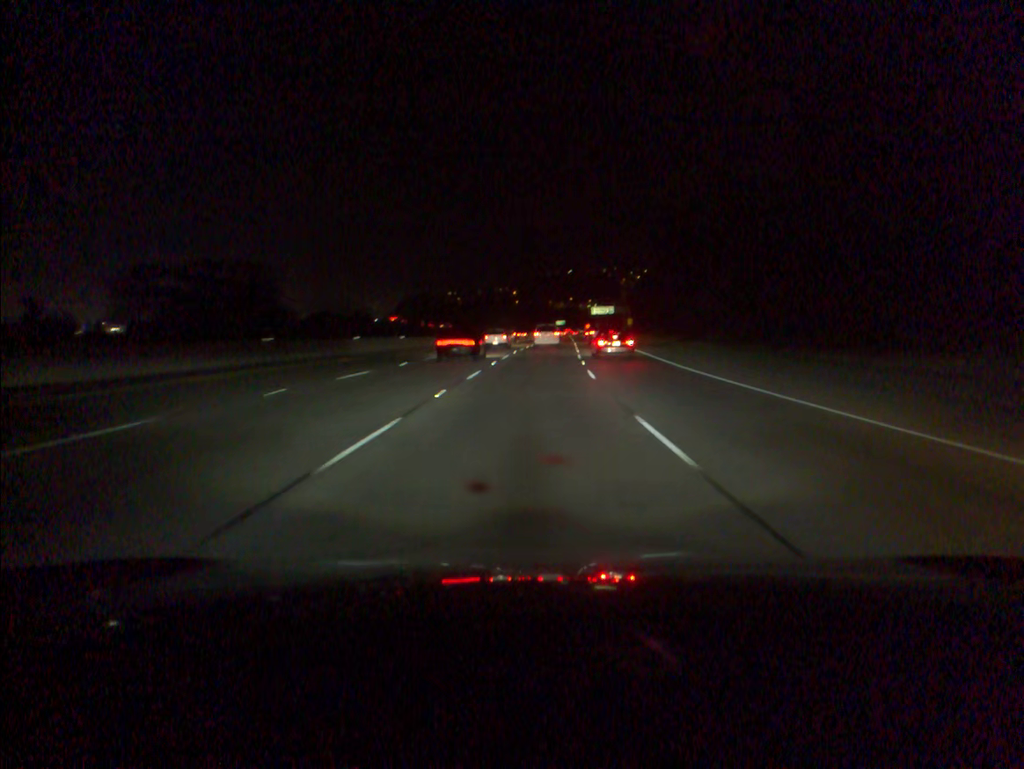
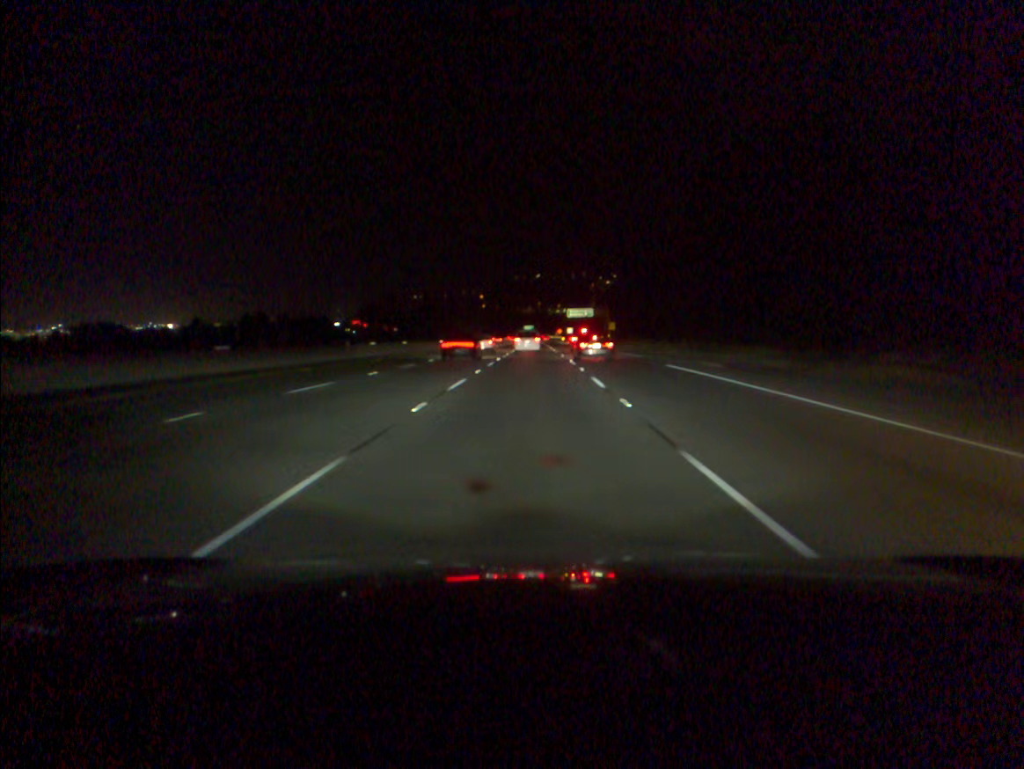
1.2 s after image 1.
(+0.7, +33.1) m; +2°
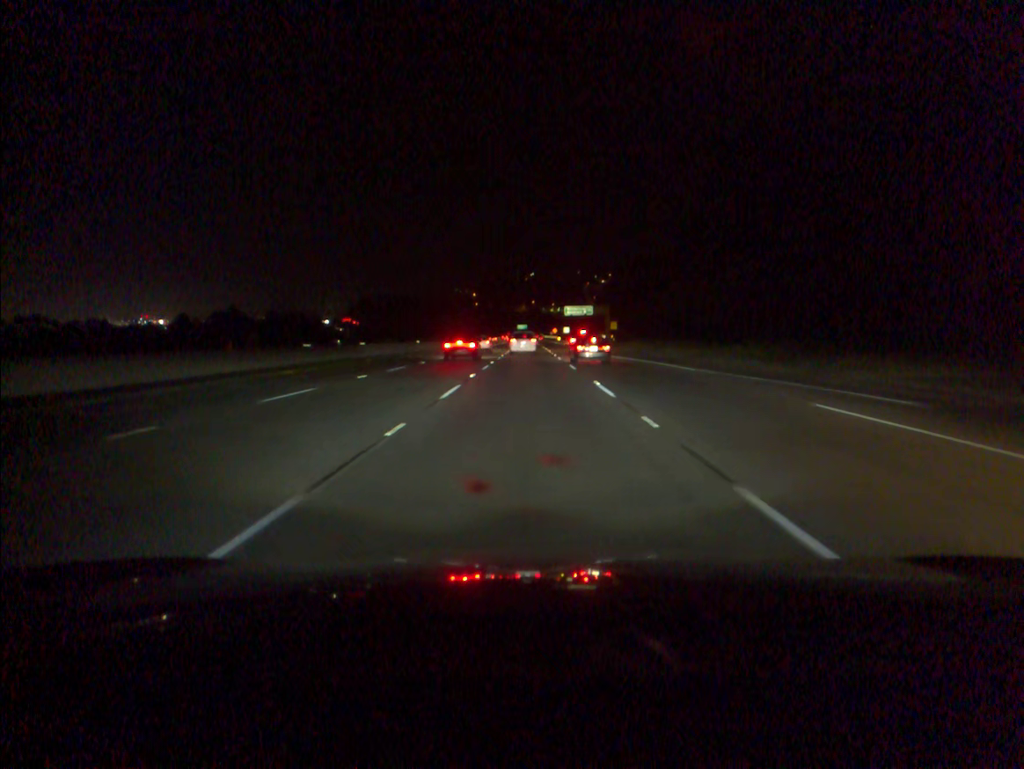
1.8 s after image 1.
(+0.1, +16.5) m; 0°
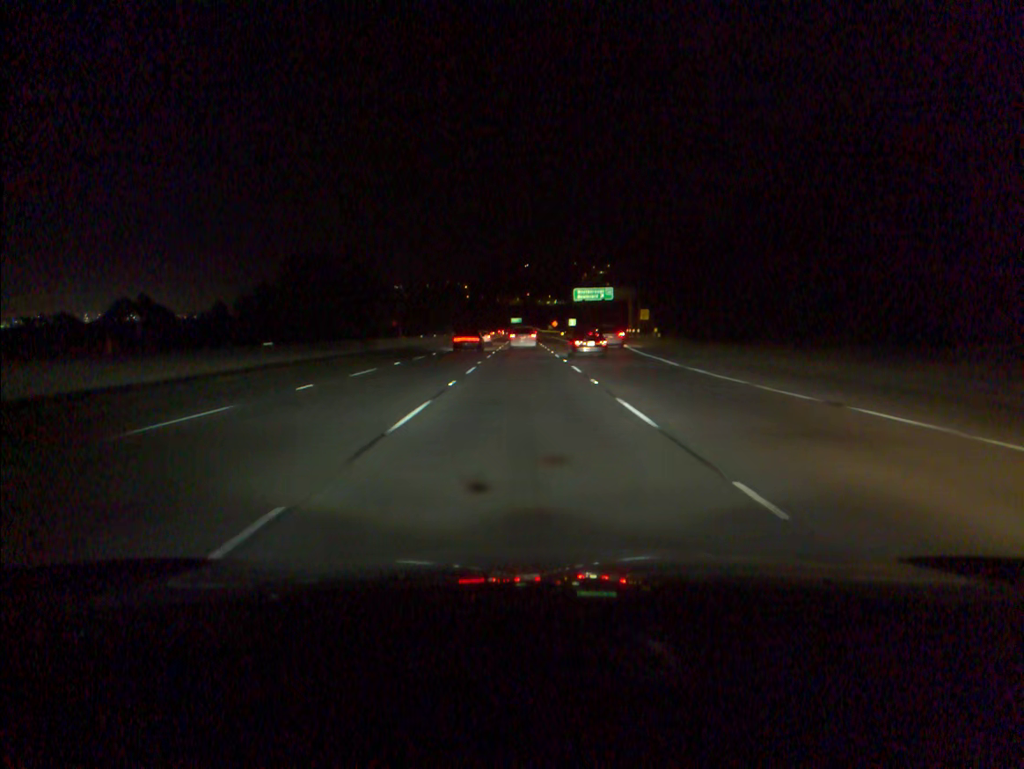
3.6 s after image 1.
(+0.3, +49.6) m; +1°
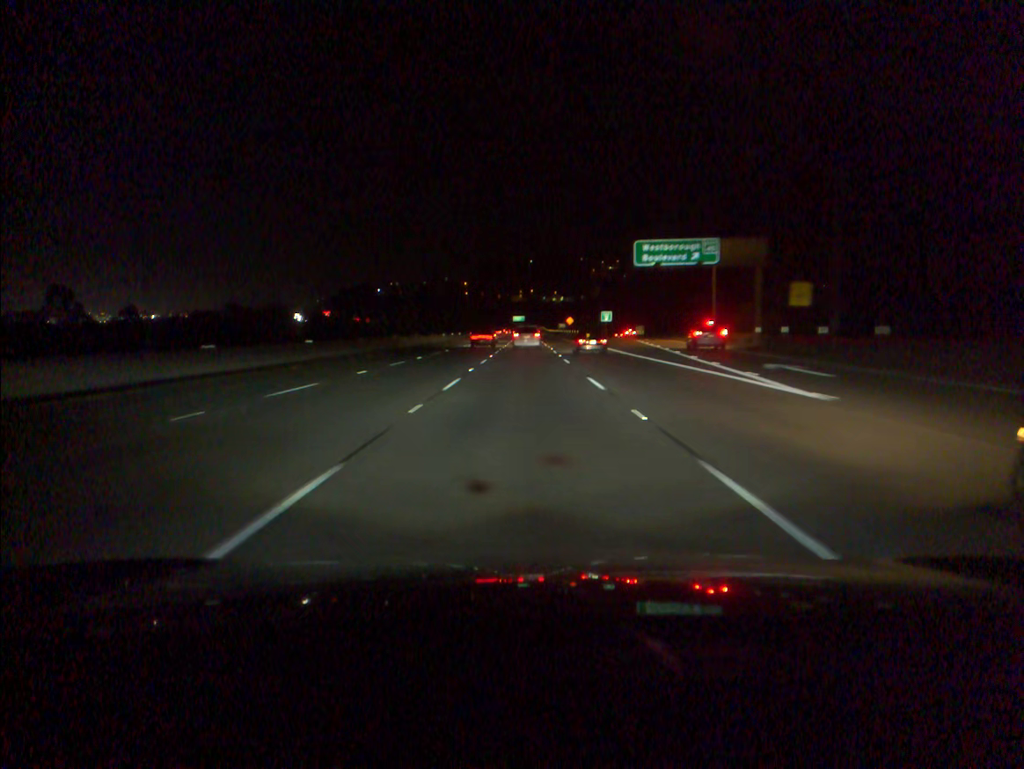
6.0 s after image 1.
(-0.2, +66.0) m; 0°
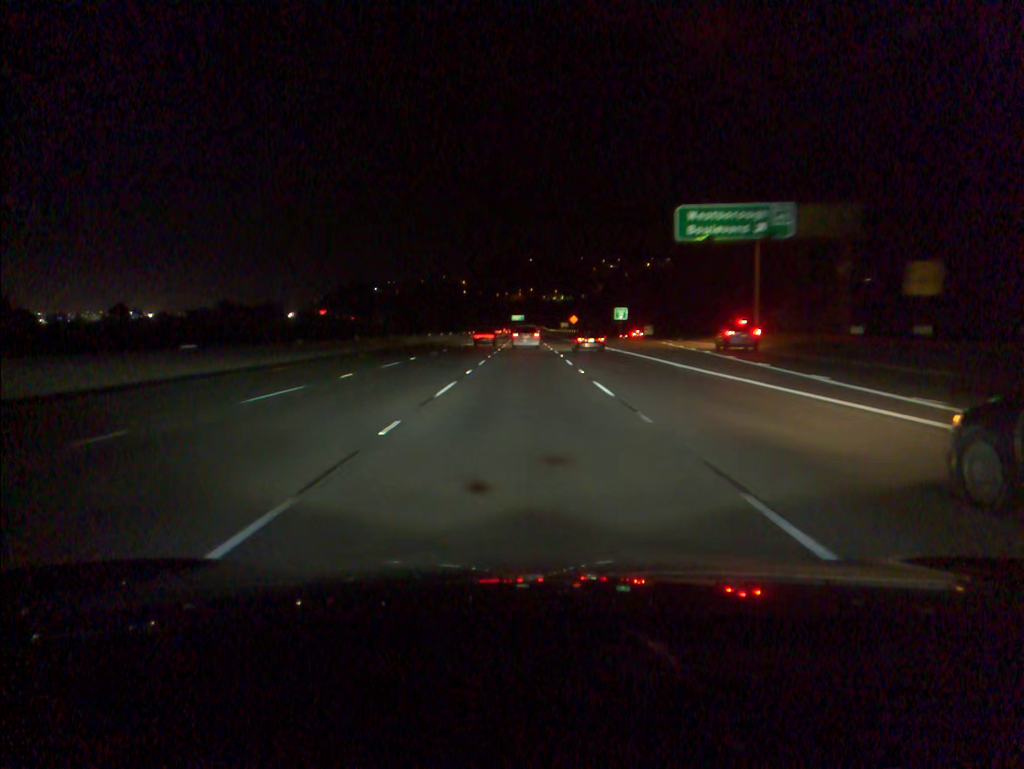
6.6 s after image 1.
(0.0, +16.3) m; 0°
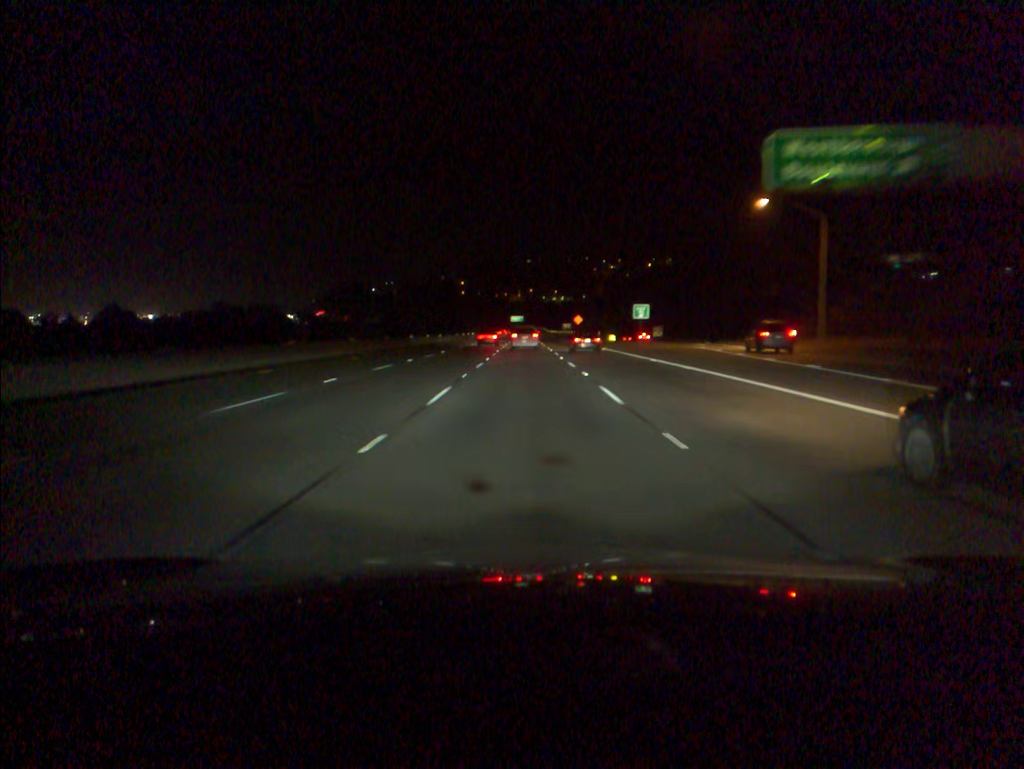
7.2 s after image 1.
(0.0, +16.3) m; 0°
